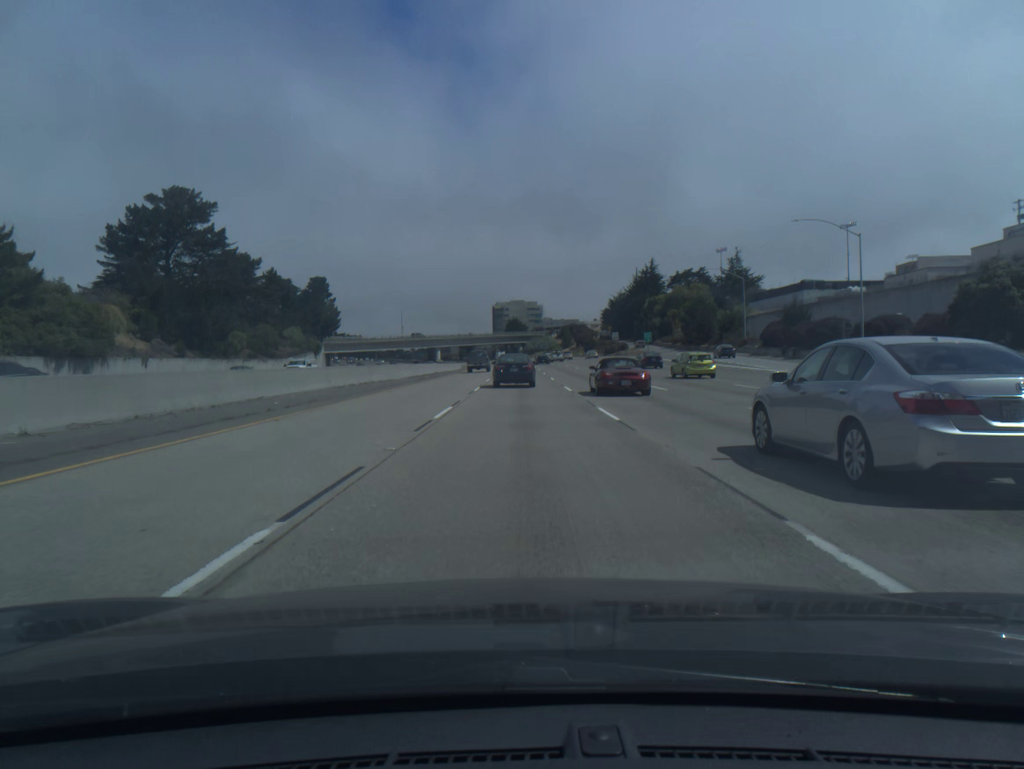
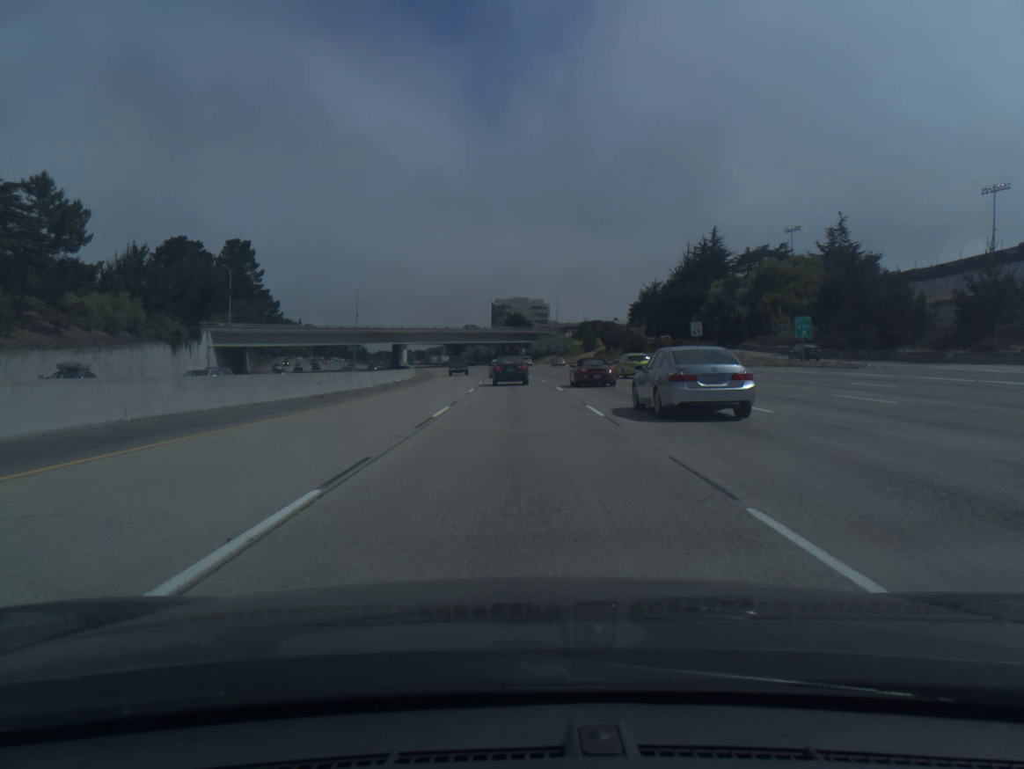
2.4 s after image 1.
(+0.2, +70.2) m; 0°
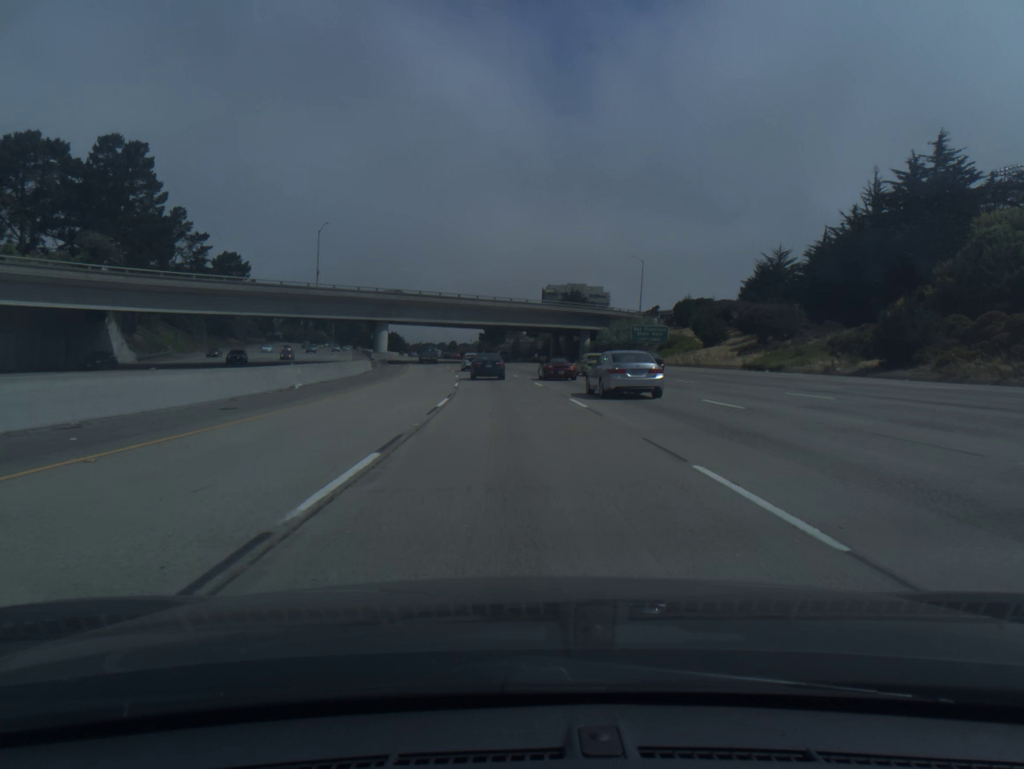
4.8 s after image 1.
(-1.4, +68.8) m; -3°
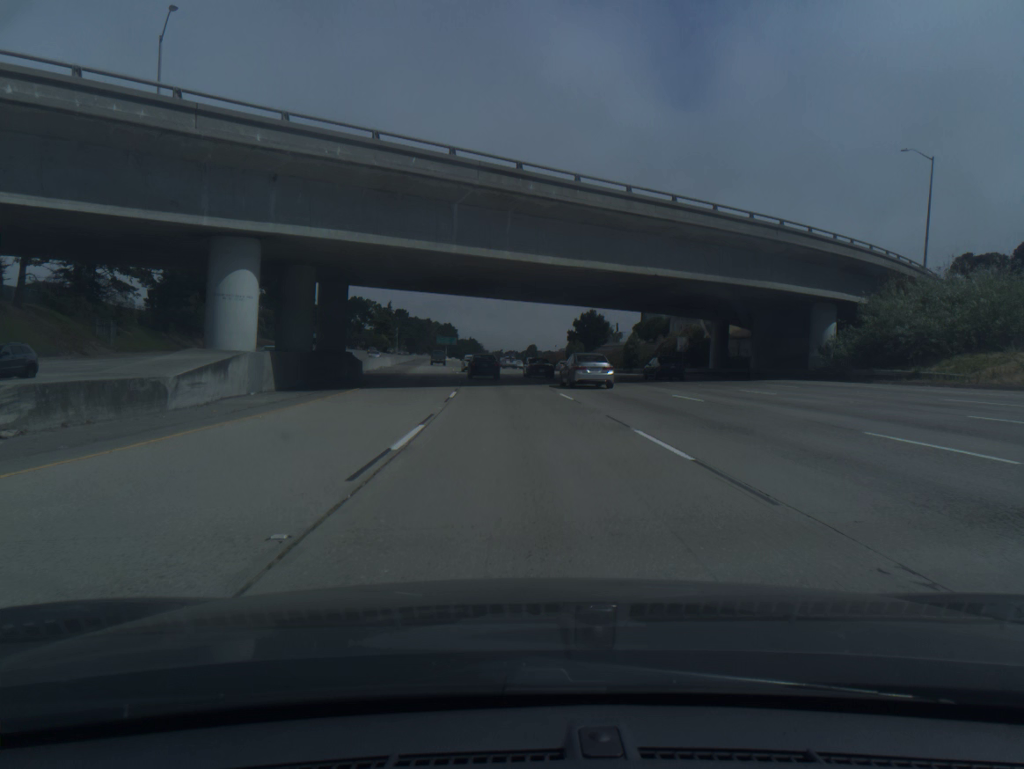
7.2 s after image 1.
(-3.8, +66.9) m; -6°
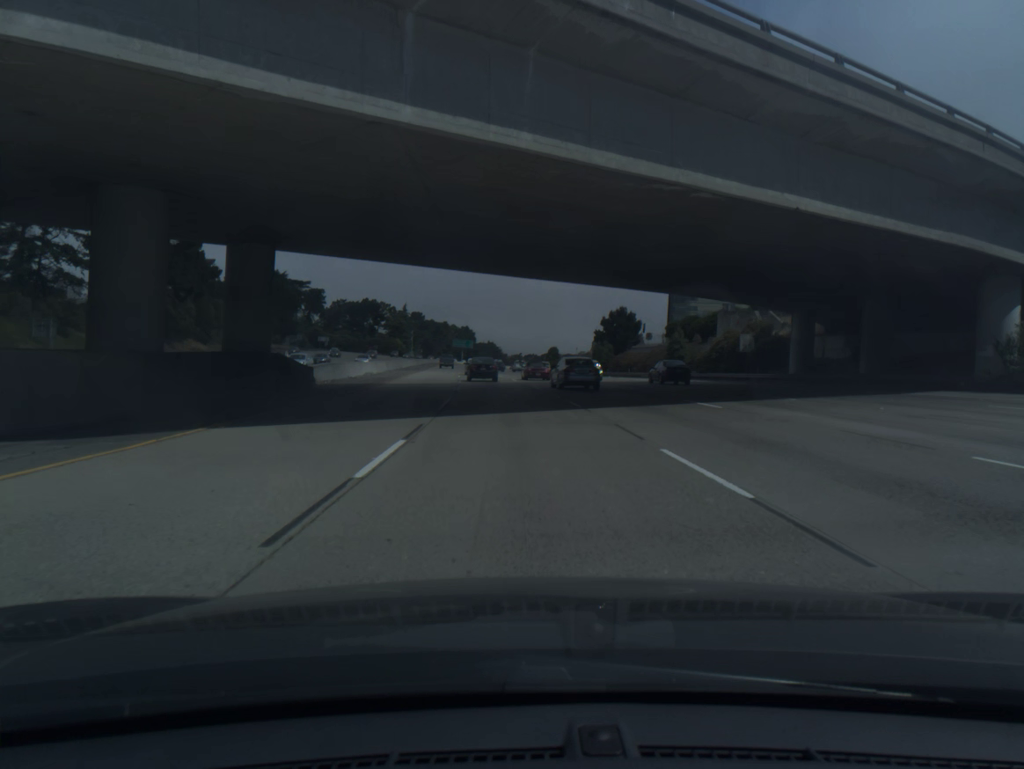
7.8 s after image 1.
(-0.2, +16.5) m; -1°
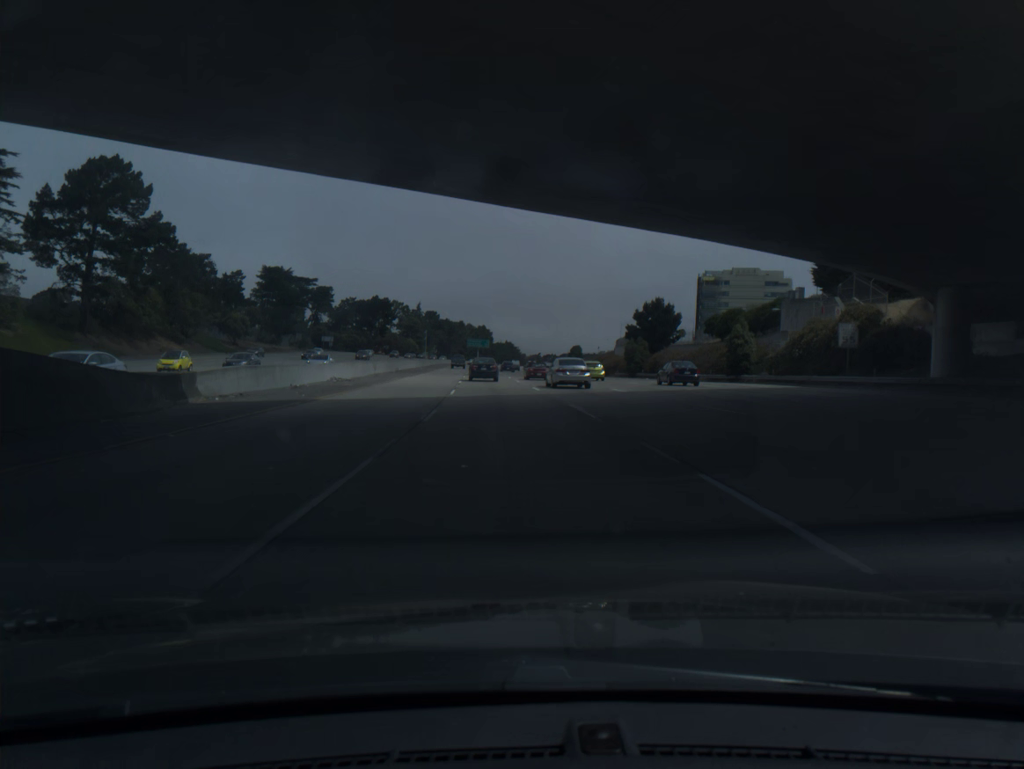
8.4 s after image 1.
(-0.2, +16.5) m; -1°
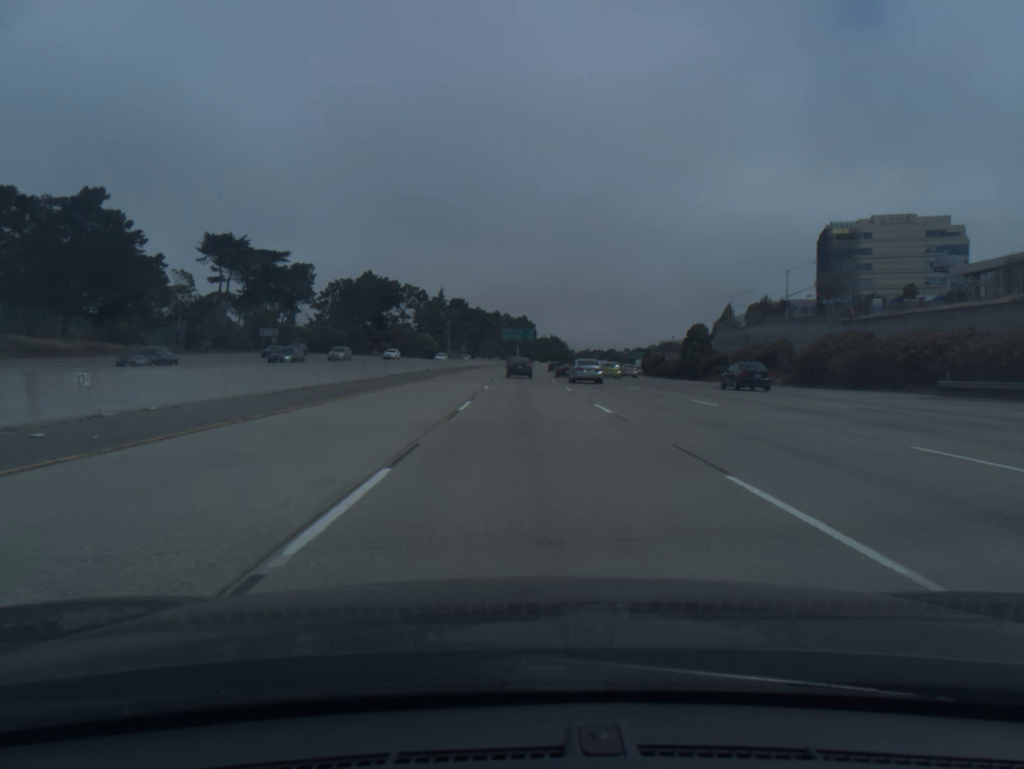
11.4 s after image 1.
(-3.7, +82.9) m; -3°
